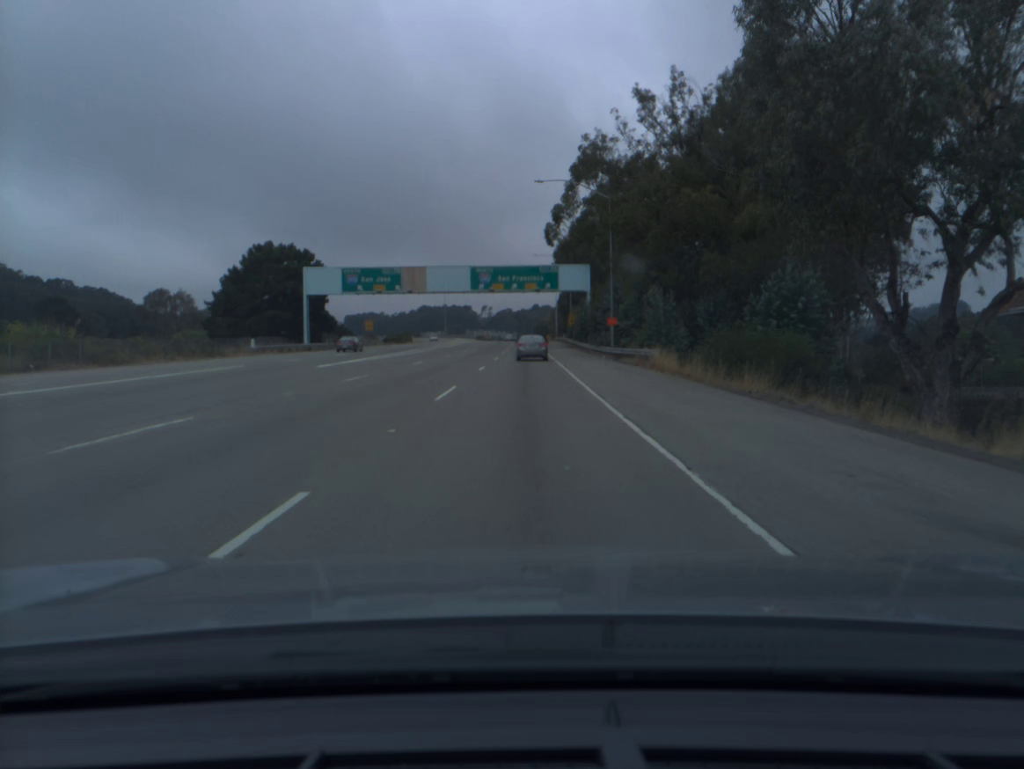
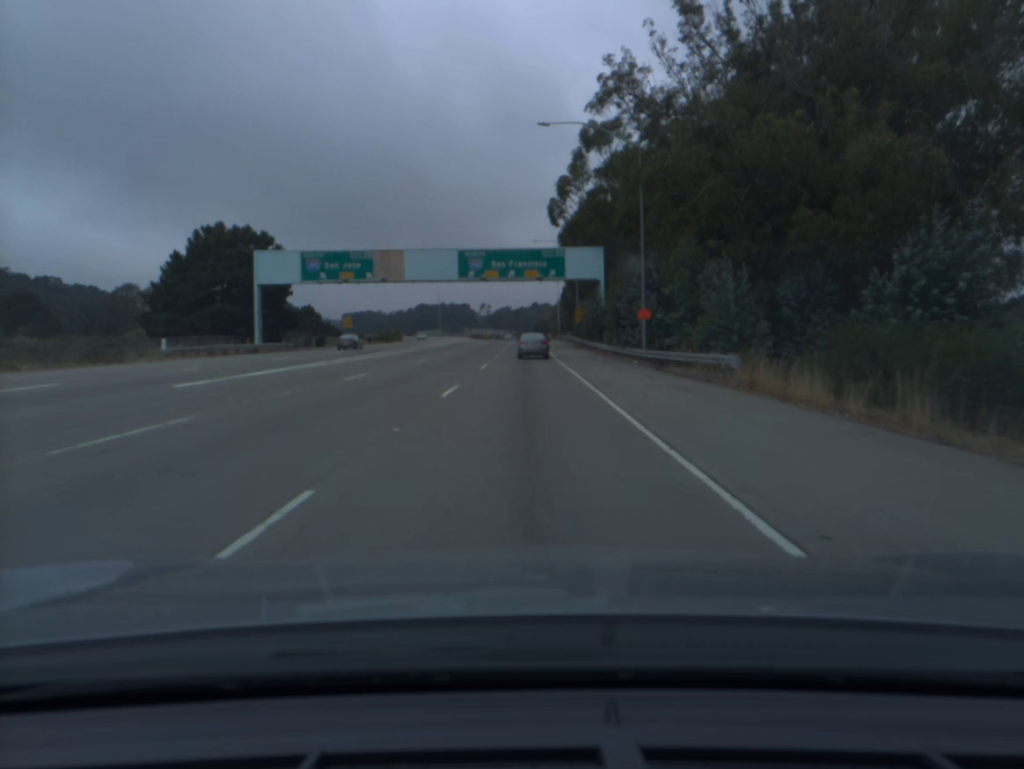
(0.0, +14.6) m; 0°
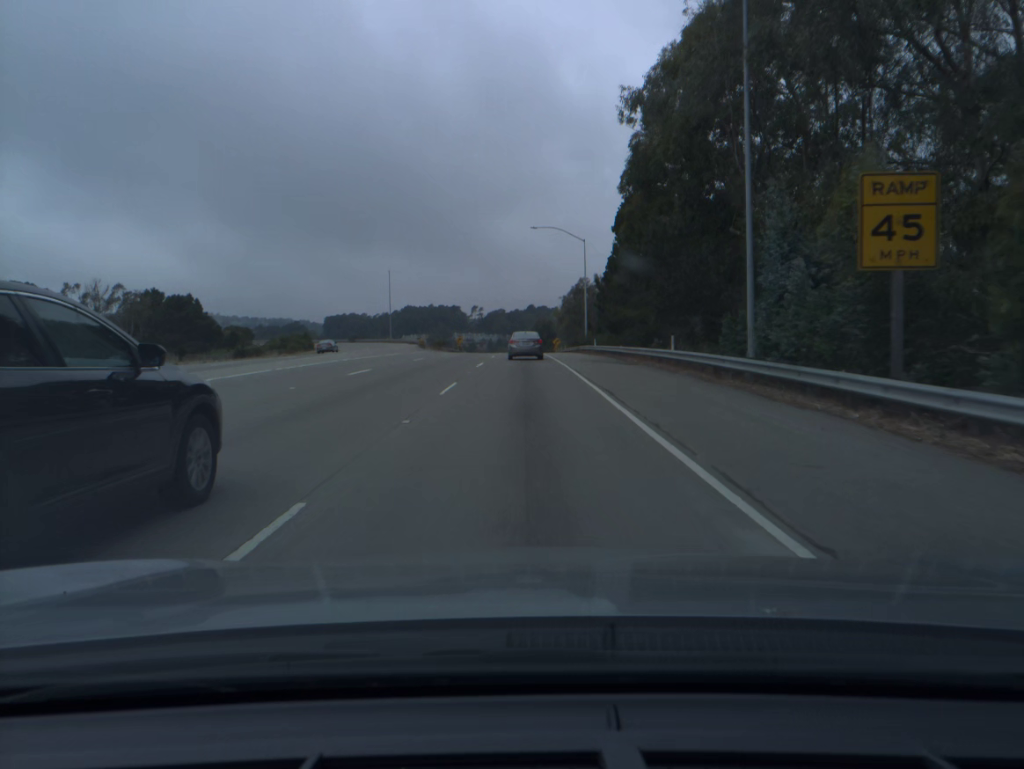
(+0.3, +72.0) m; 0°
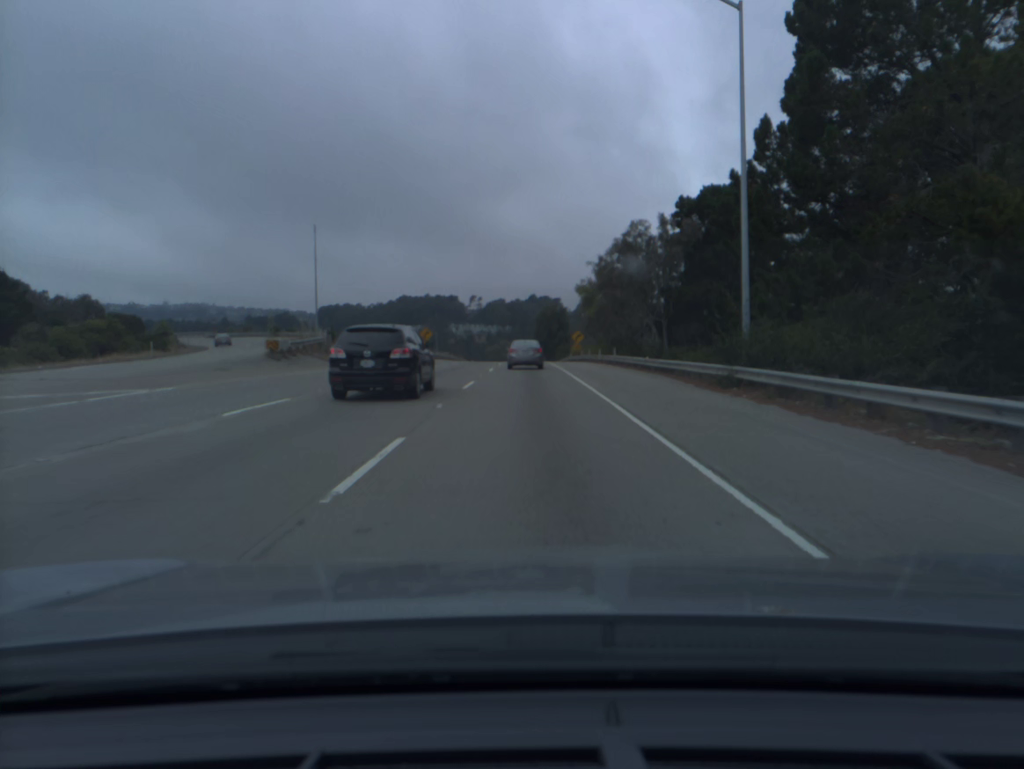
(-0.1, +54.1) m; 0°
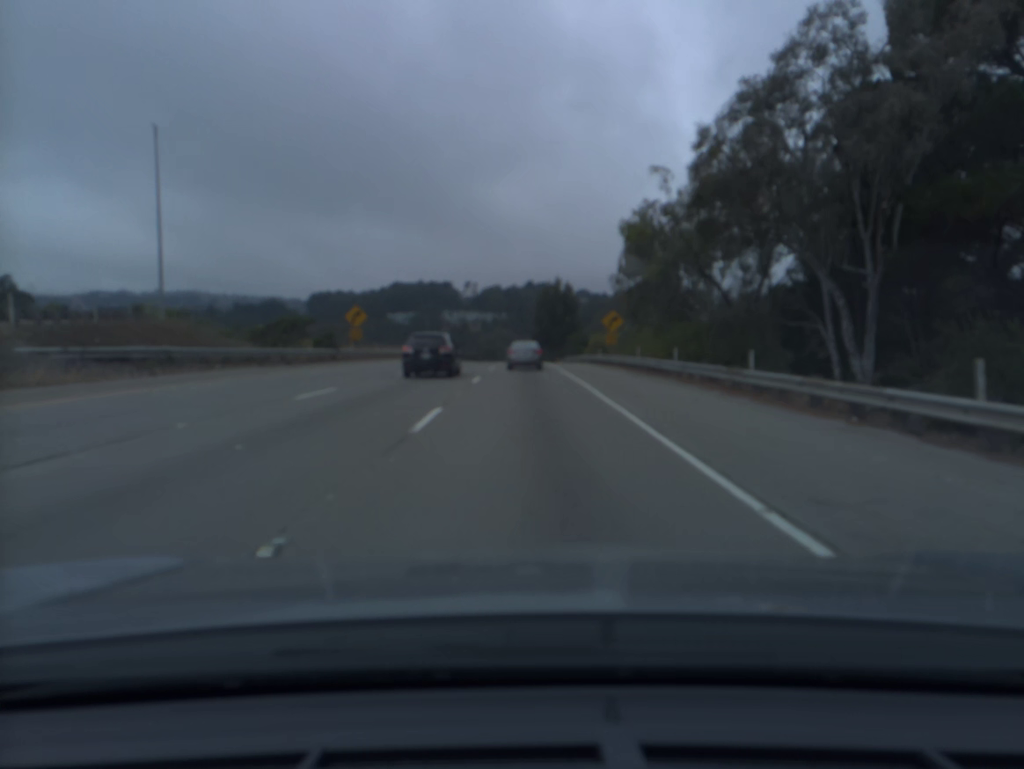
(+0.1, +39.4) m; 0°
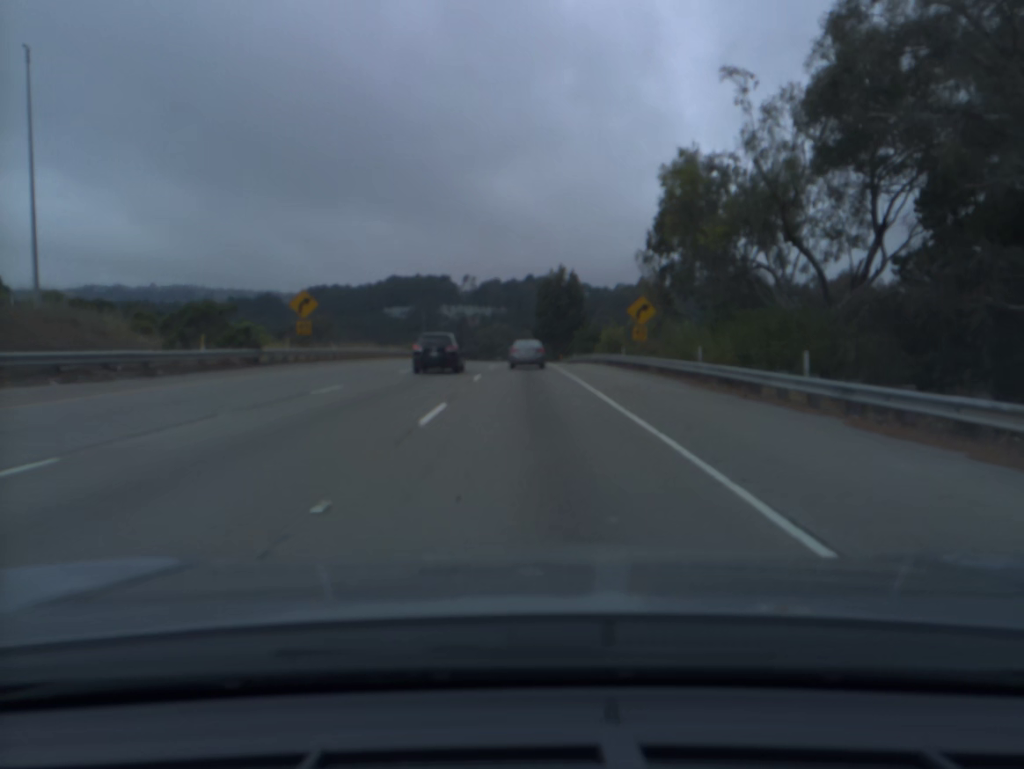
(0.0, +13.1) m; 0°
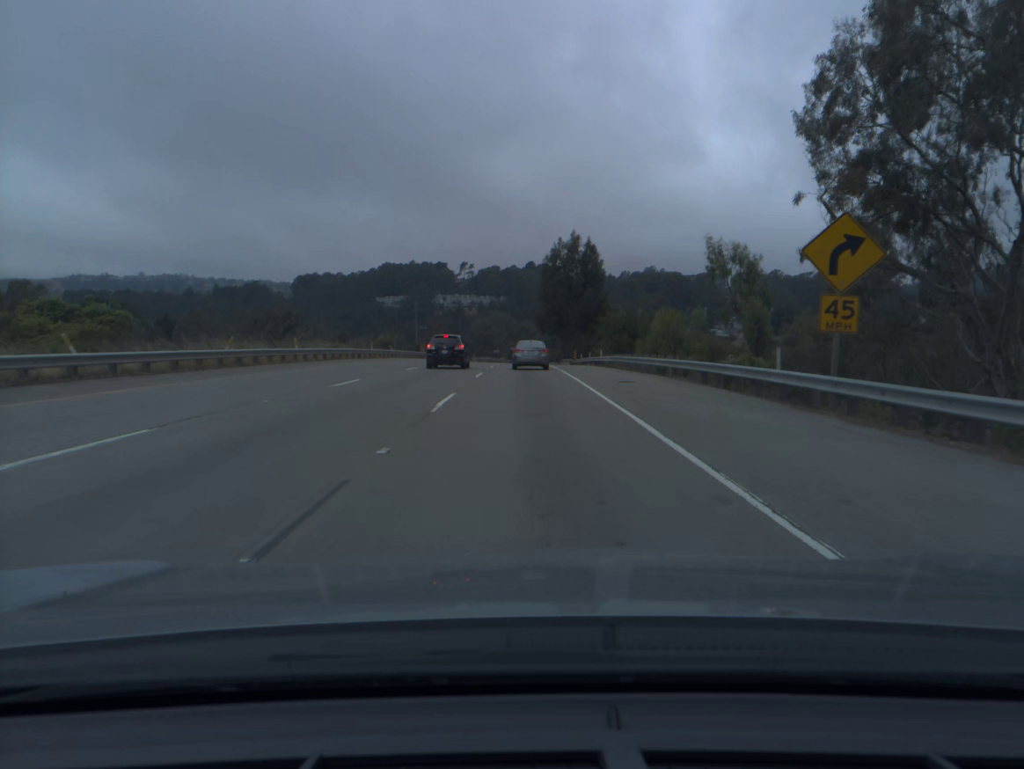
(0.0, +26.2) m; 0°
